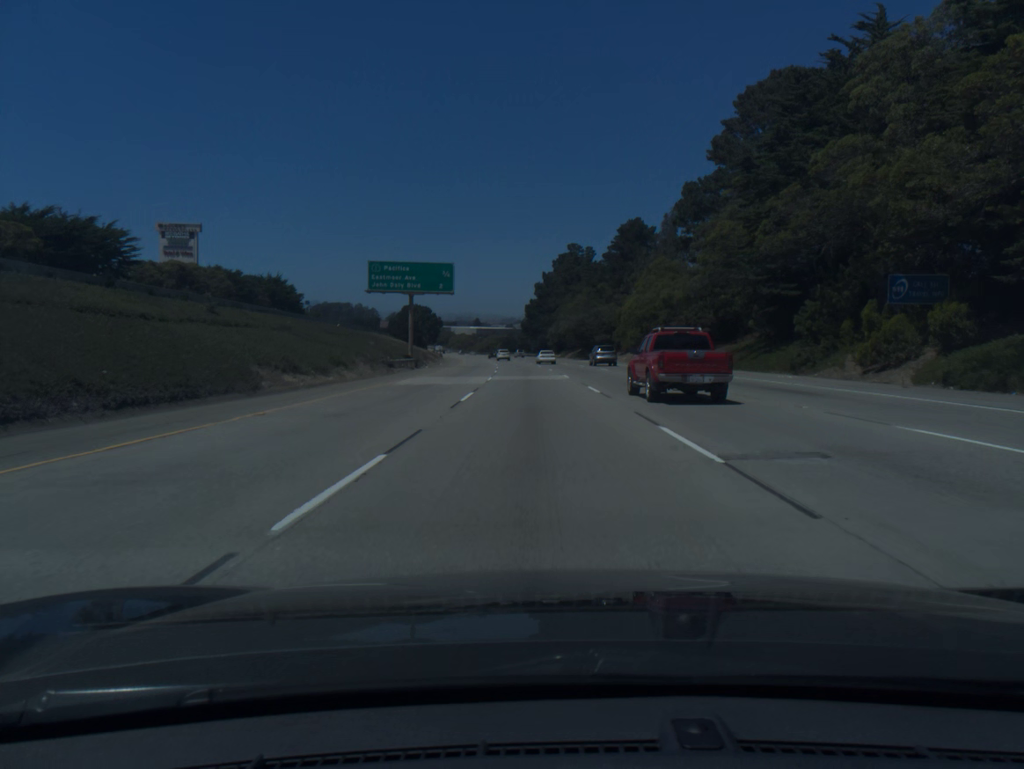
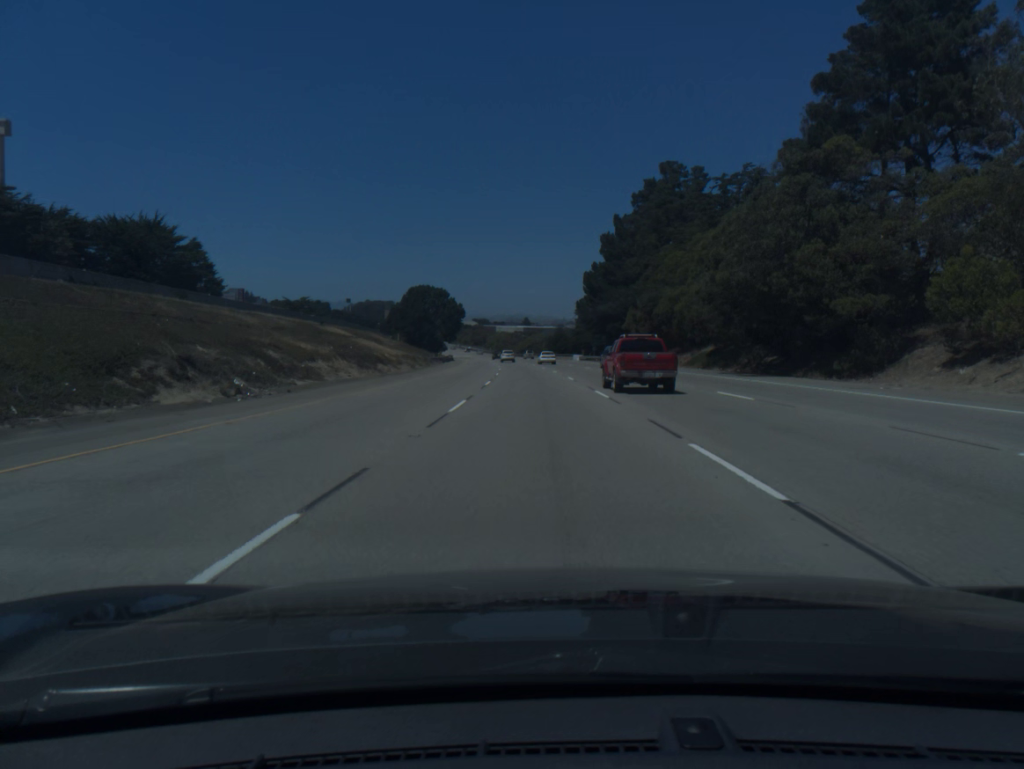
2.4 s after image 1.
(-2.4, +75.1) m; -4°
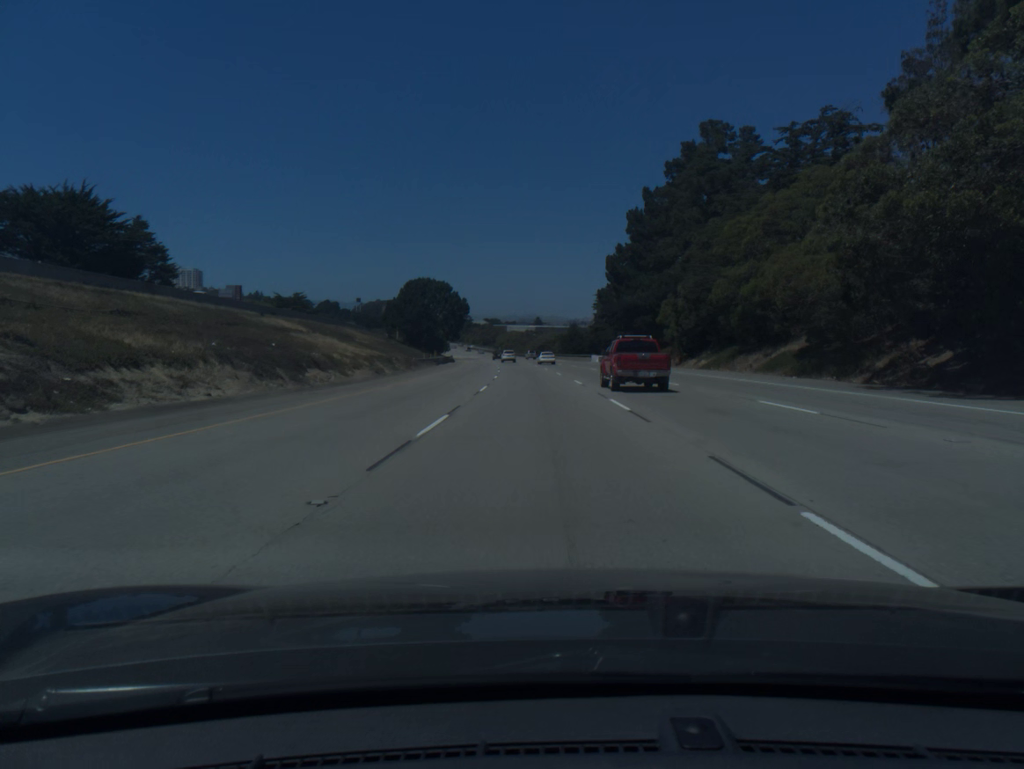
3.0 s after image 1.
(-0.1, +18.8) m; -1°
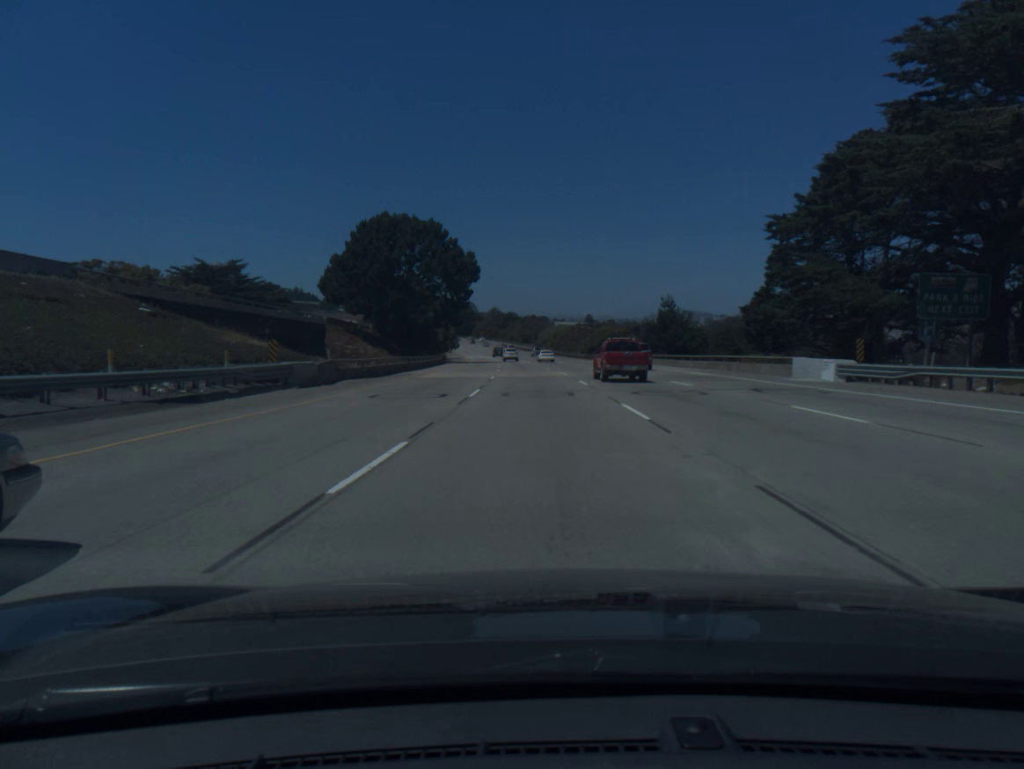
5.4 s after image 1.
(-2.3, +75.6) m; -4°
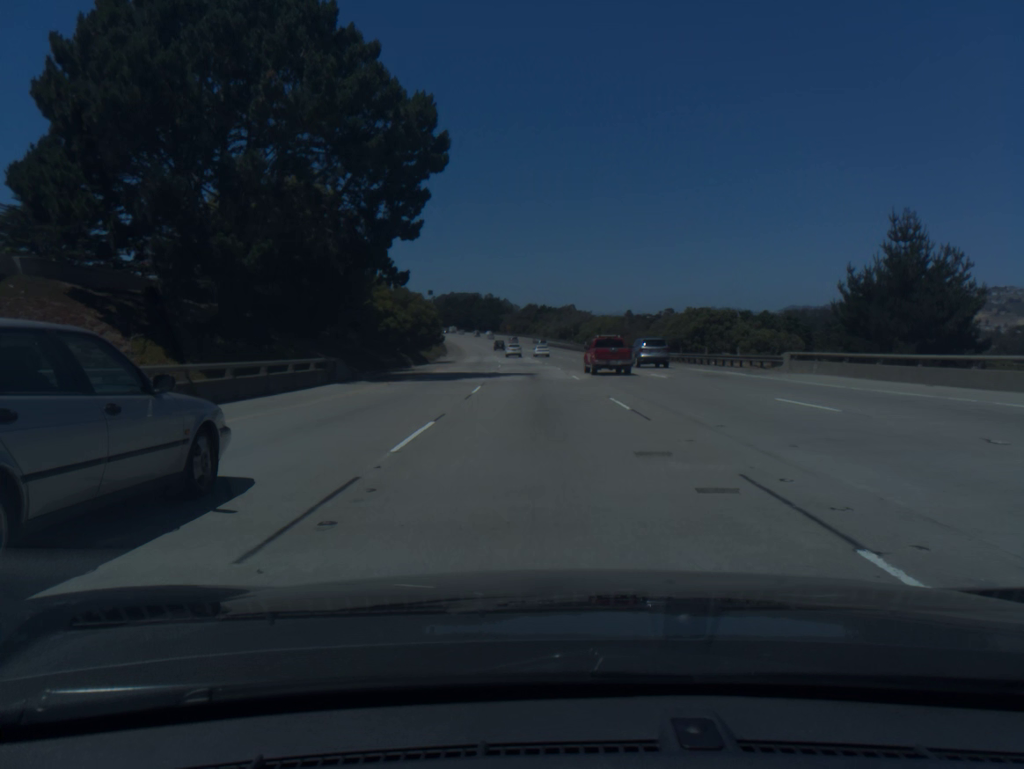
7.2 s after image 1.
(-1.2, +56.7) m; -3°
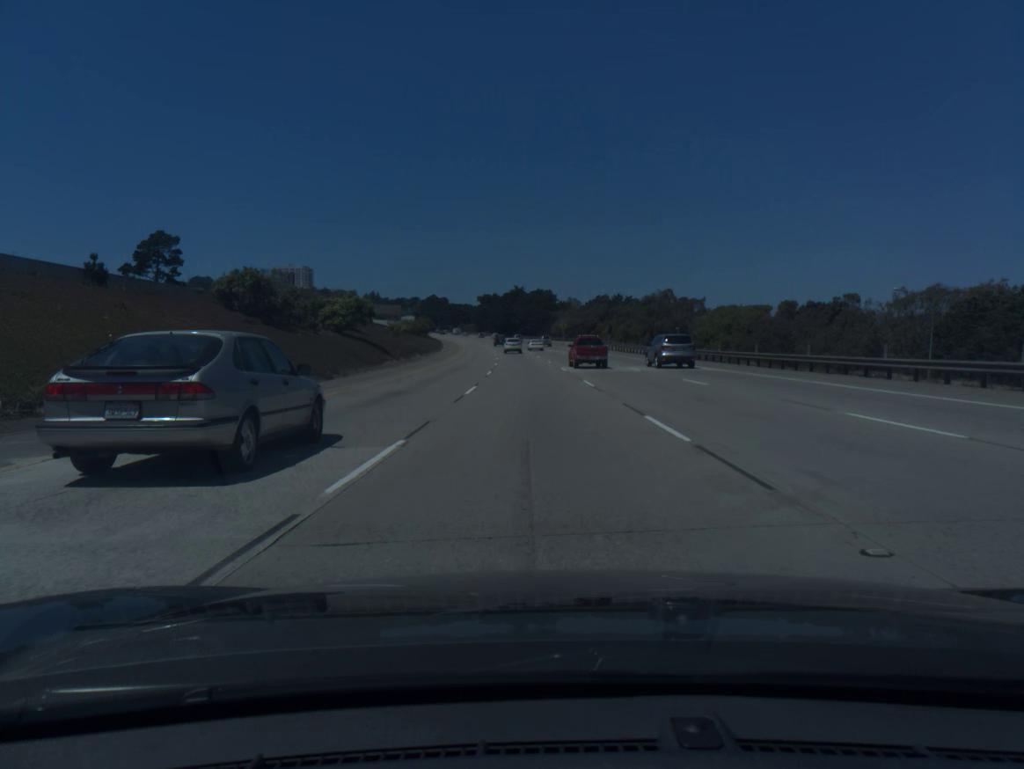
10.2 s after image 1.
(-3.7, +94.1) m; -4°
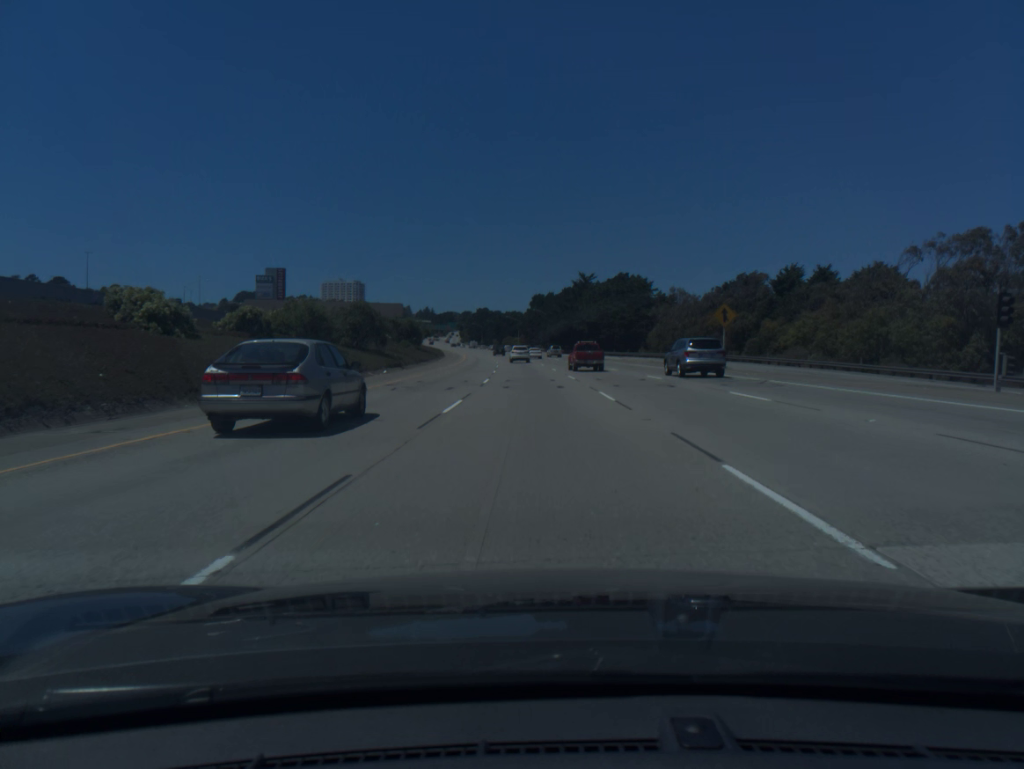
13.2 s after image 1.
(-3.5, +93.1) m; -4°
